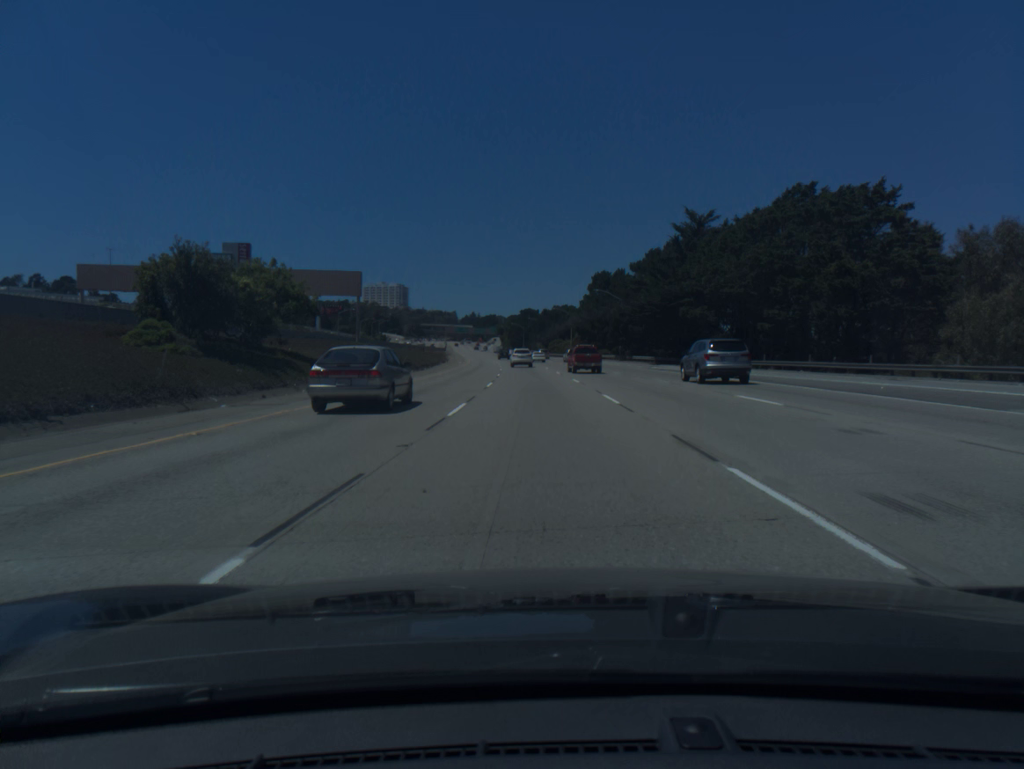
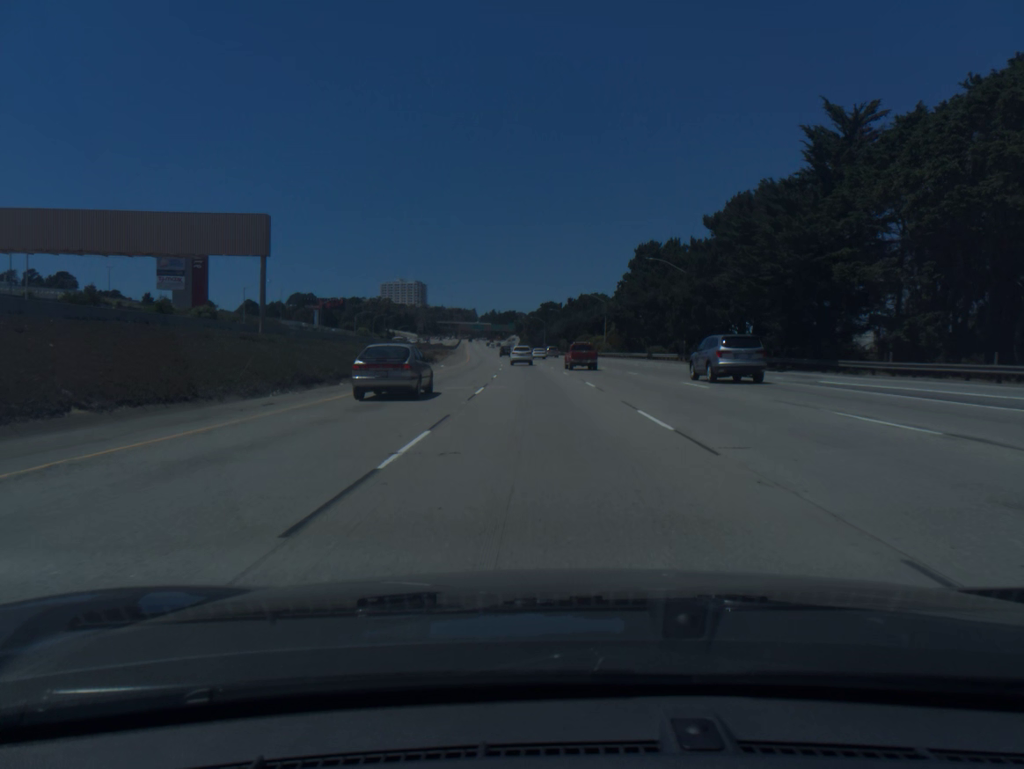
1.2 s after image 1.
(-0.5, +36.1) m; -2°
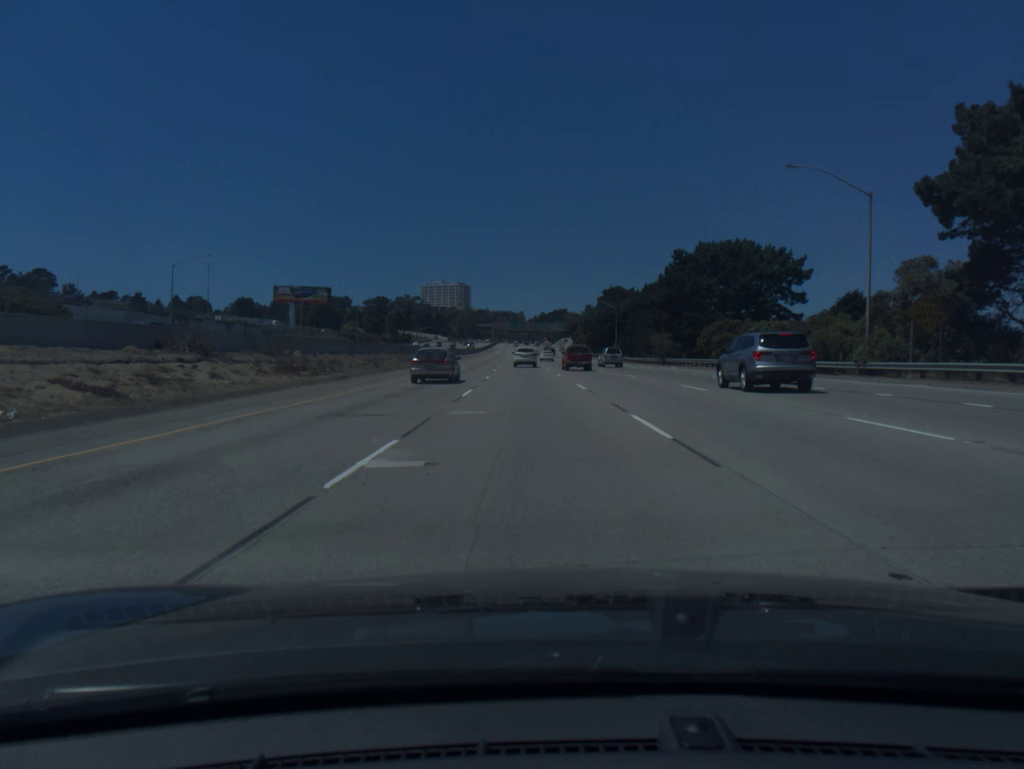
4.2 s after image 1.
(-2.9, +88.6) m; -4°
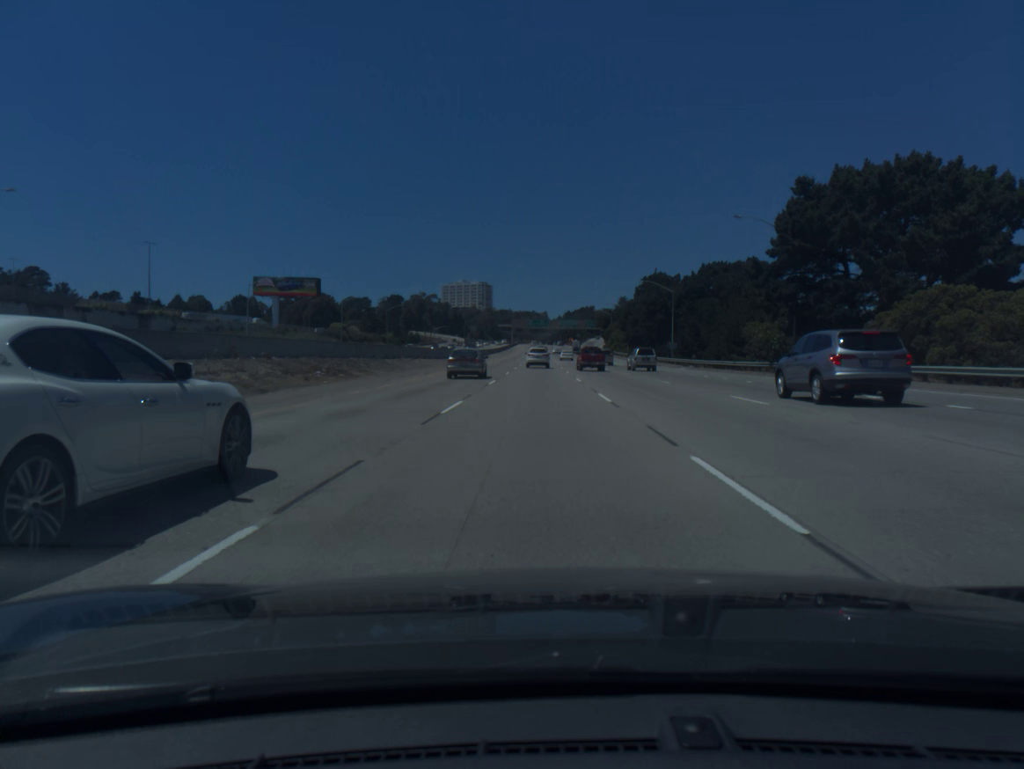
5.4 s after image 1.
(-0.5, +34.9) m; -2°
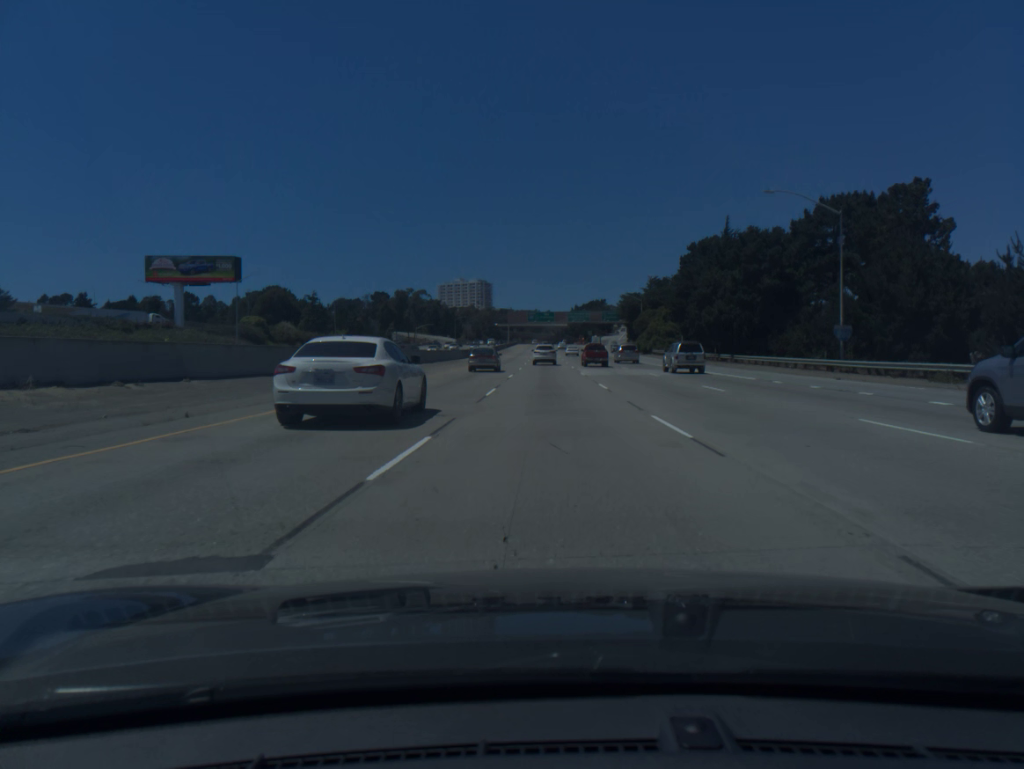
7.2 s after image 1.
(-0.5, +52.2) m; 0°
